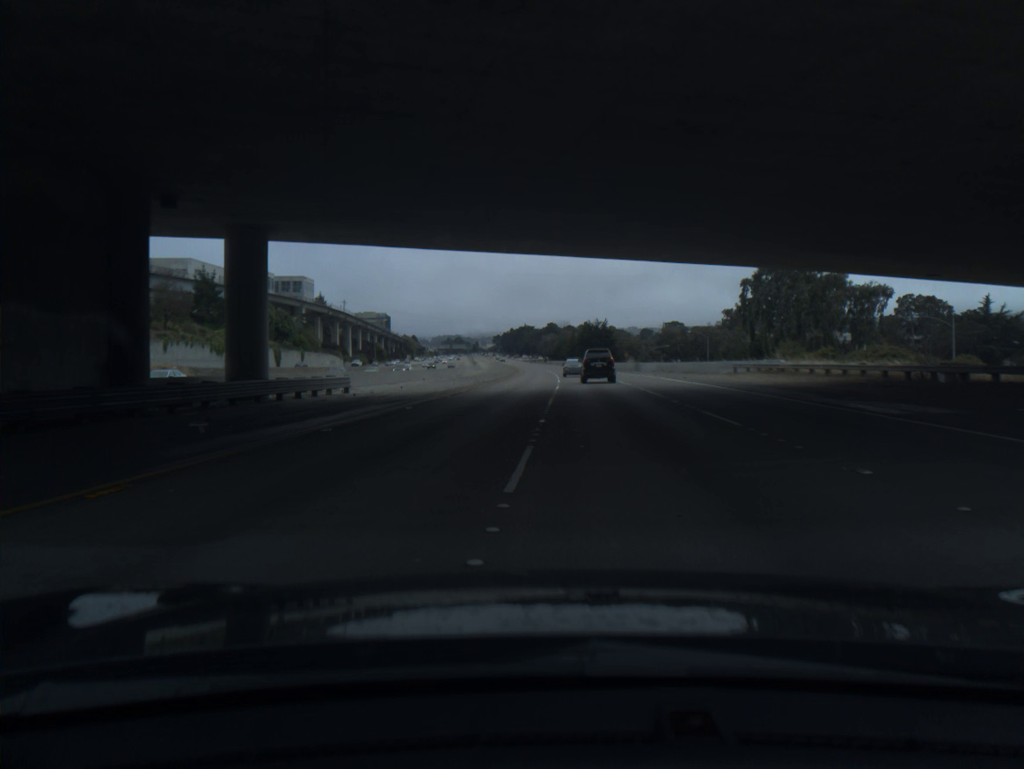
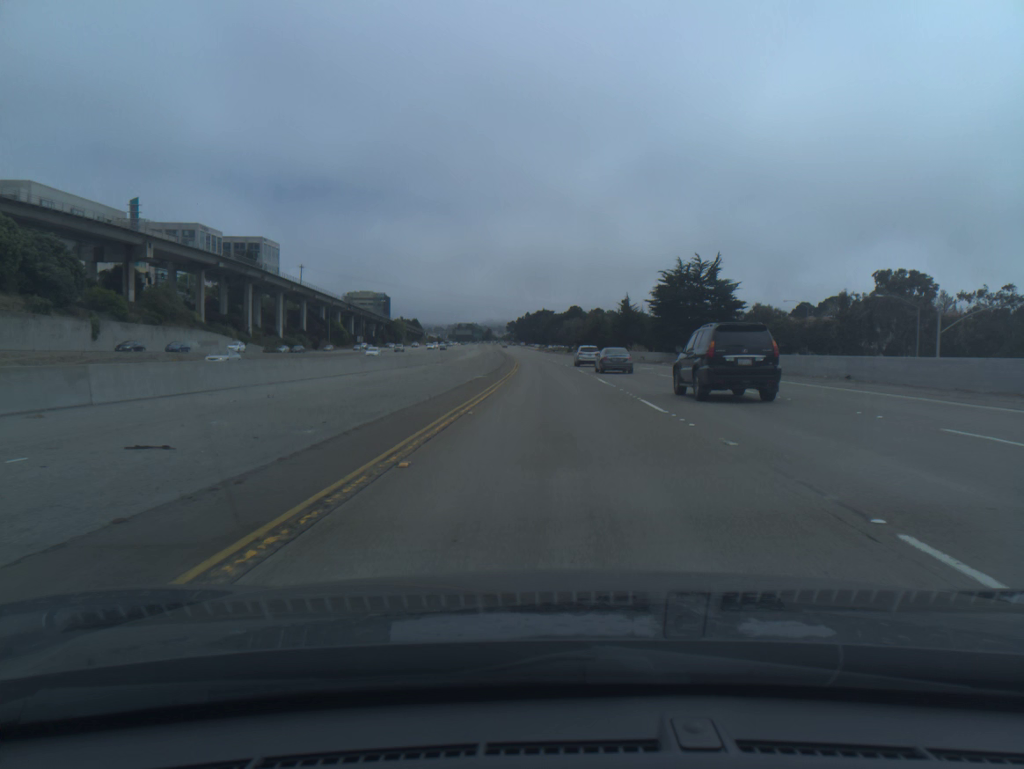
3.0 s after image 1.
(-0.9, +92.3) m; -1°
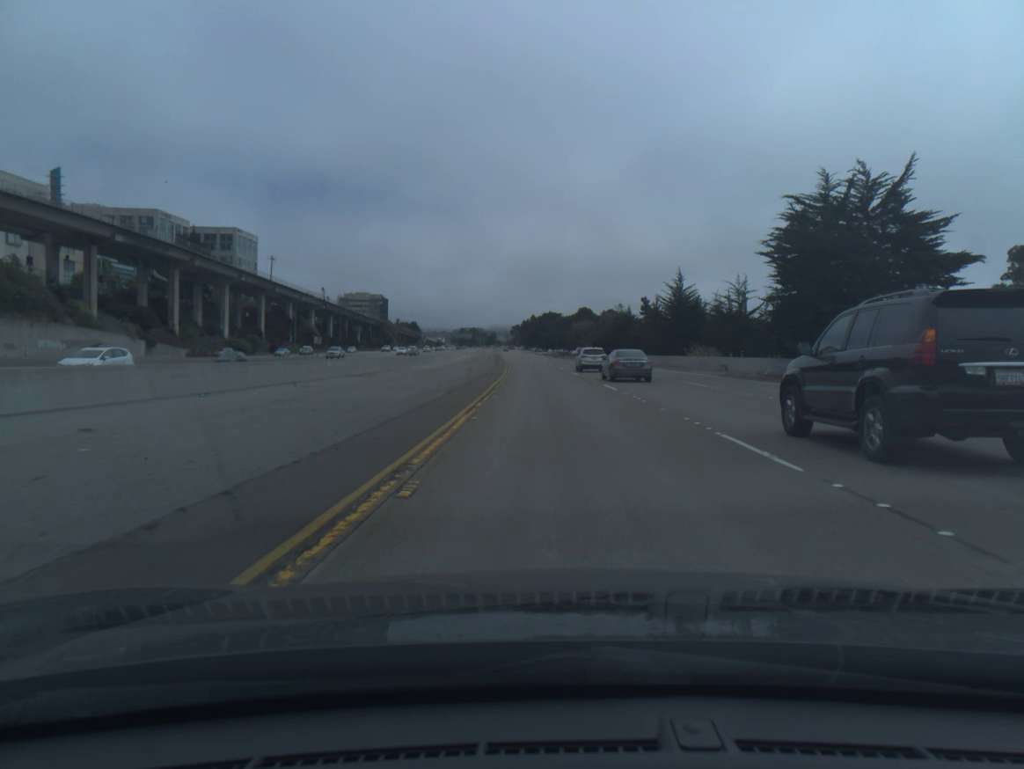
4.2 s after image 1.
(-0.2, +37.4) m; 0°
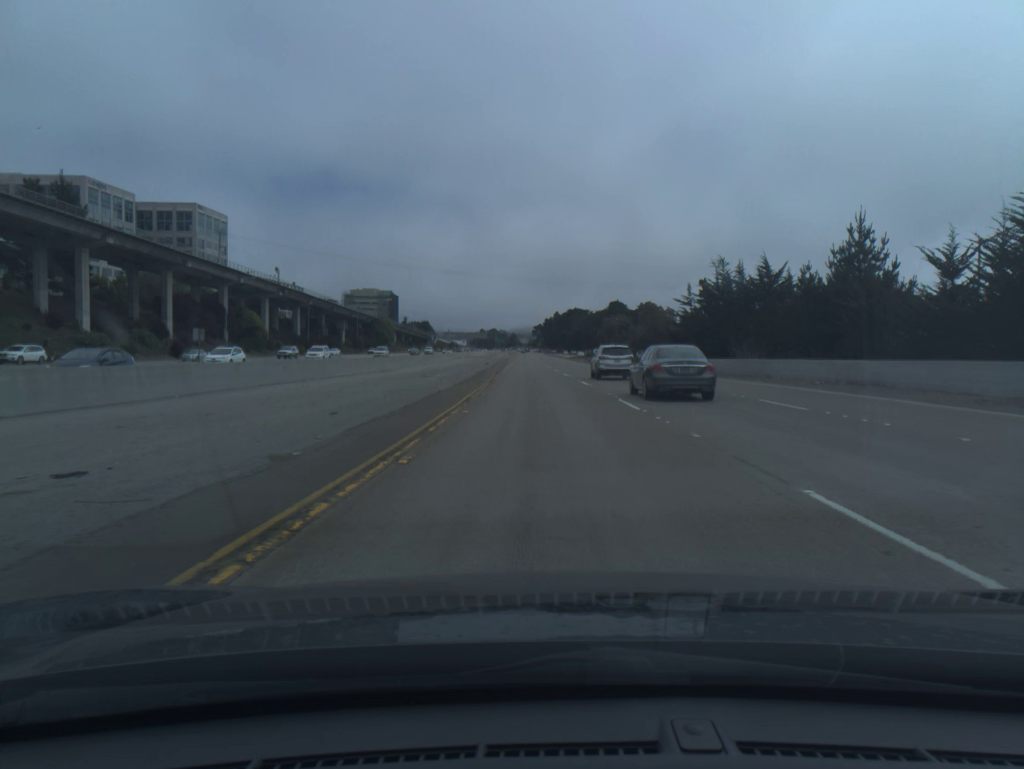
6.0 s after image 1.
(-0.6, +55.7) m; -2°
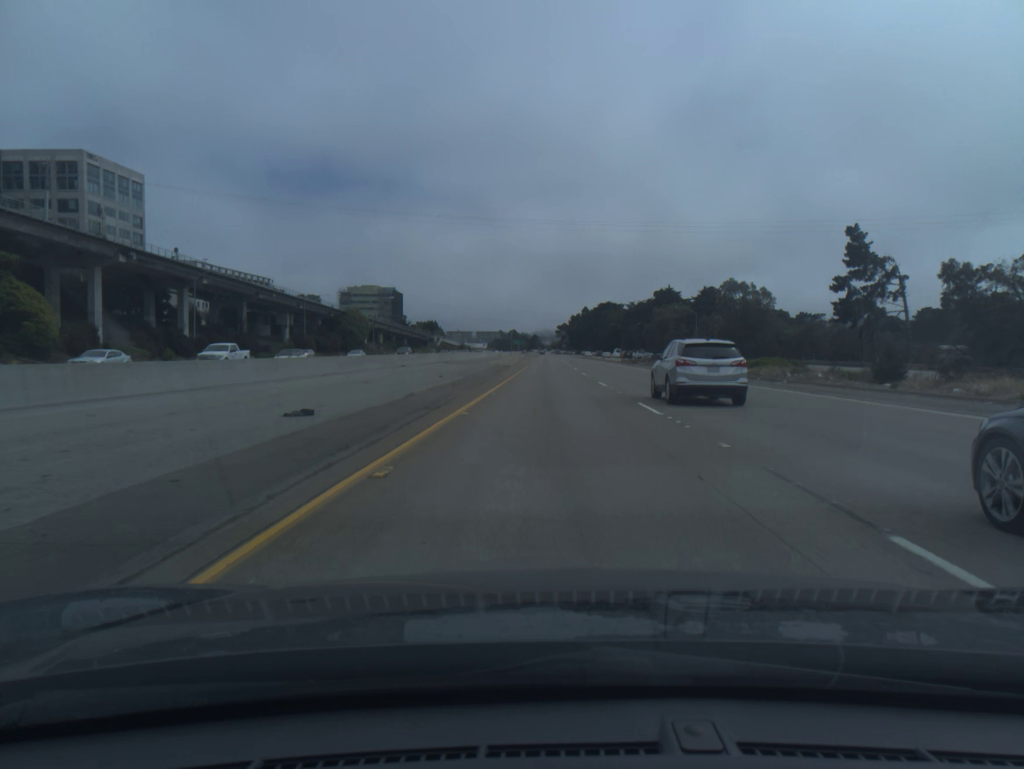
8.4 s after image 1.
(-1.5, +74.1) m; -2°
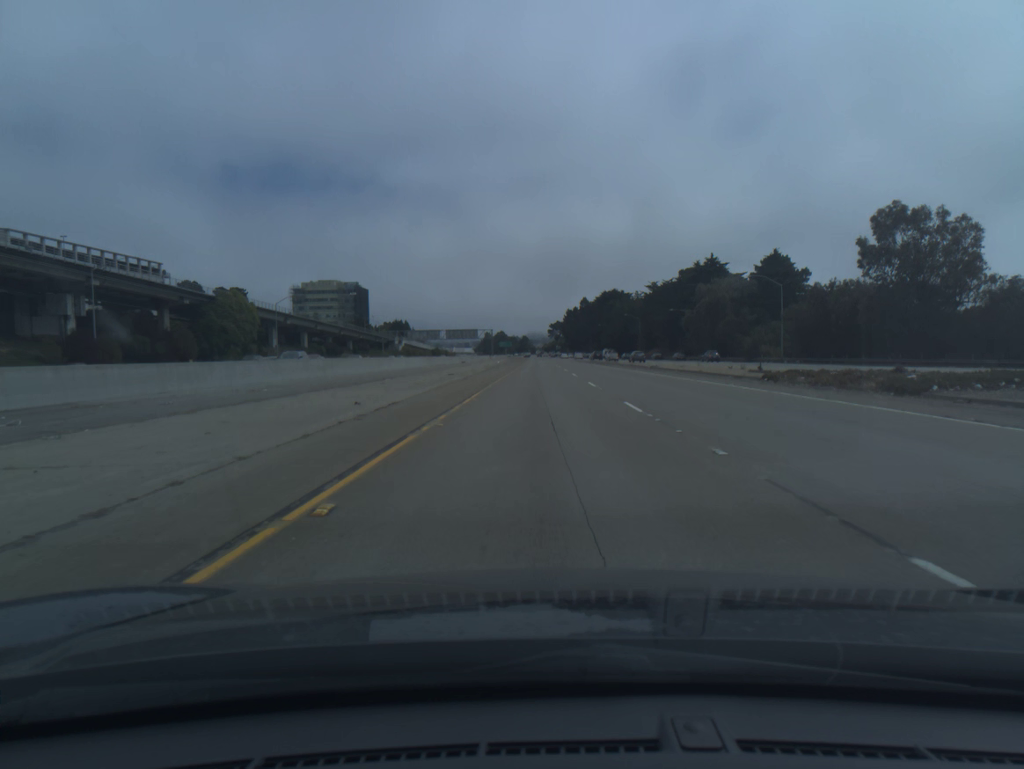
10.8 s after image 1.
(+0.5, +74.1) m; +1°
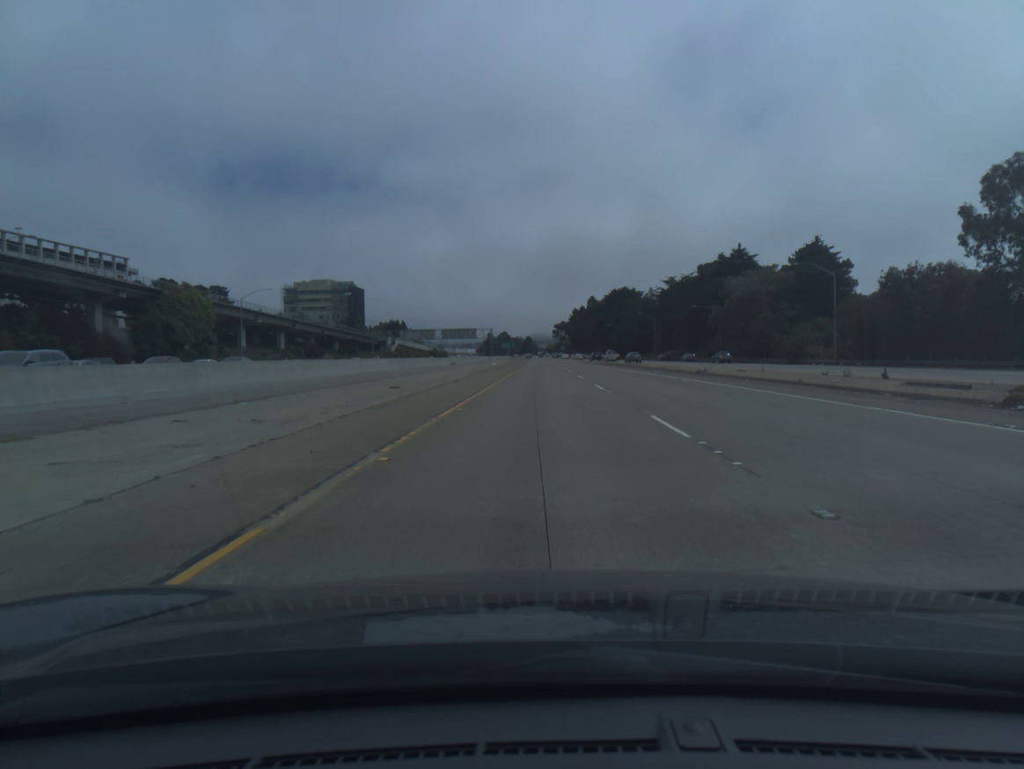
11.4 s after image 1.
(0.0, +18.6) m; 0°
